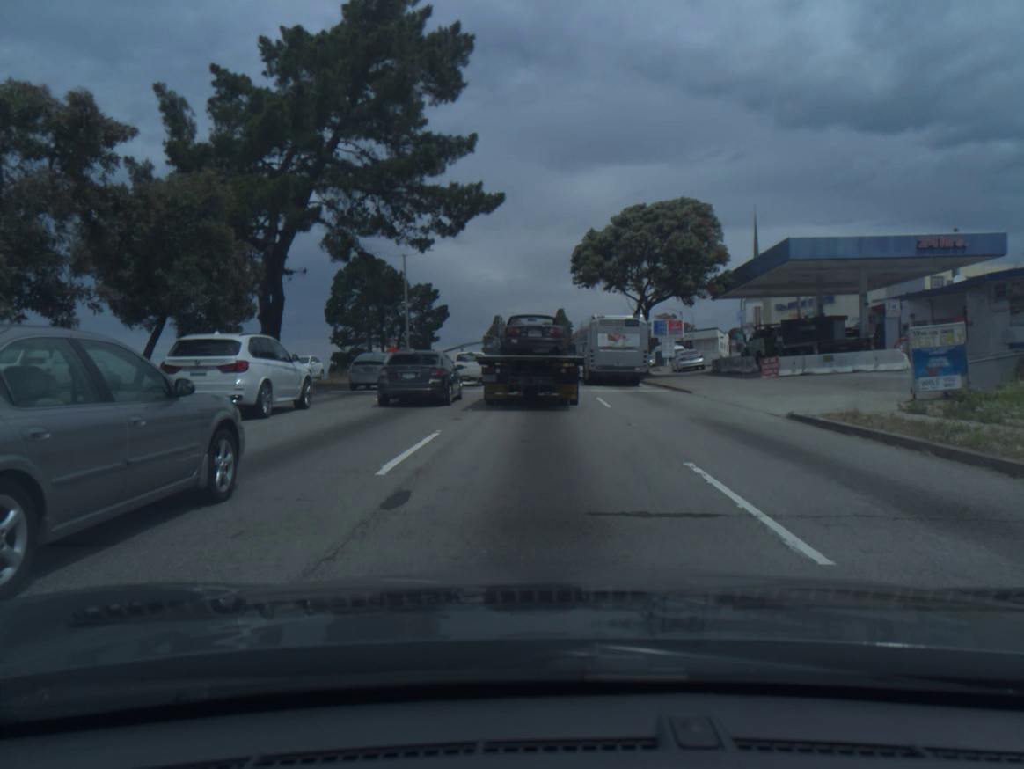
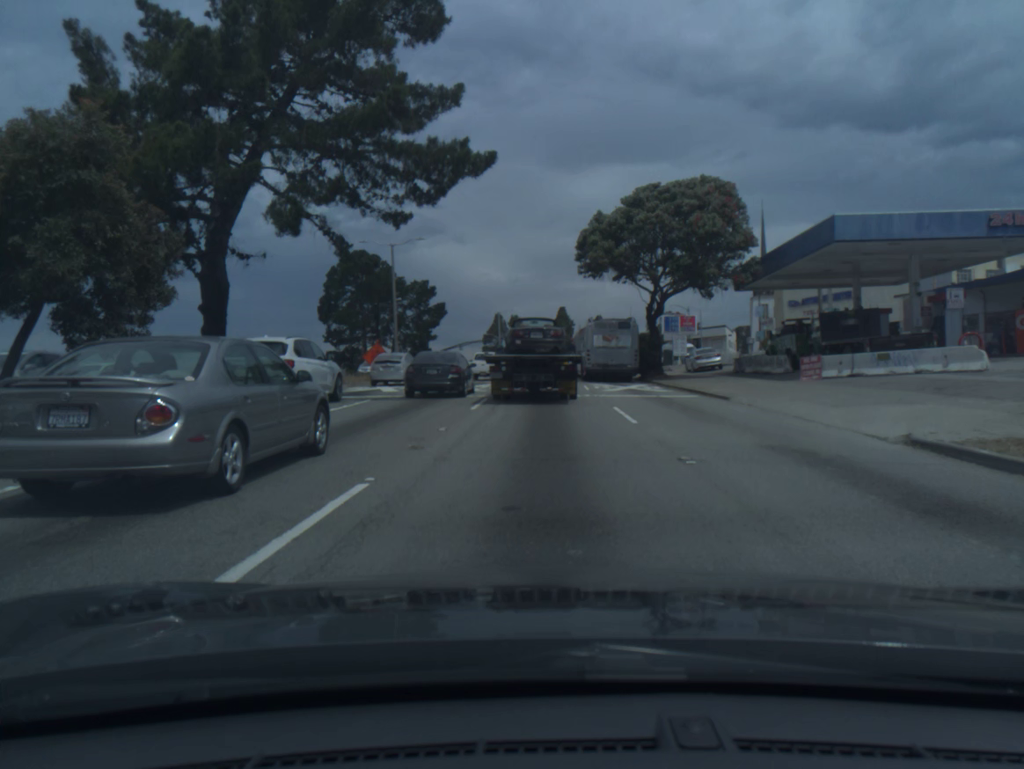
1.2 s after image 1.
(0.0, +5.1) m; 0°
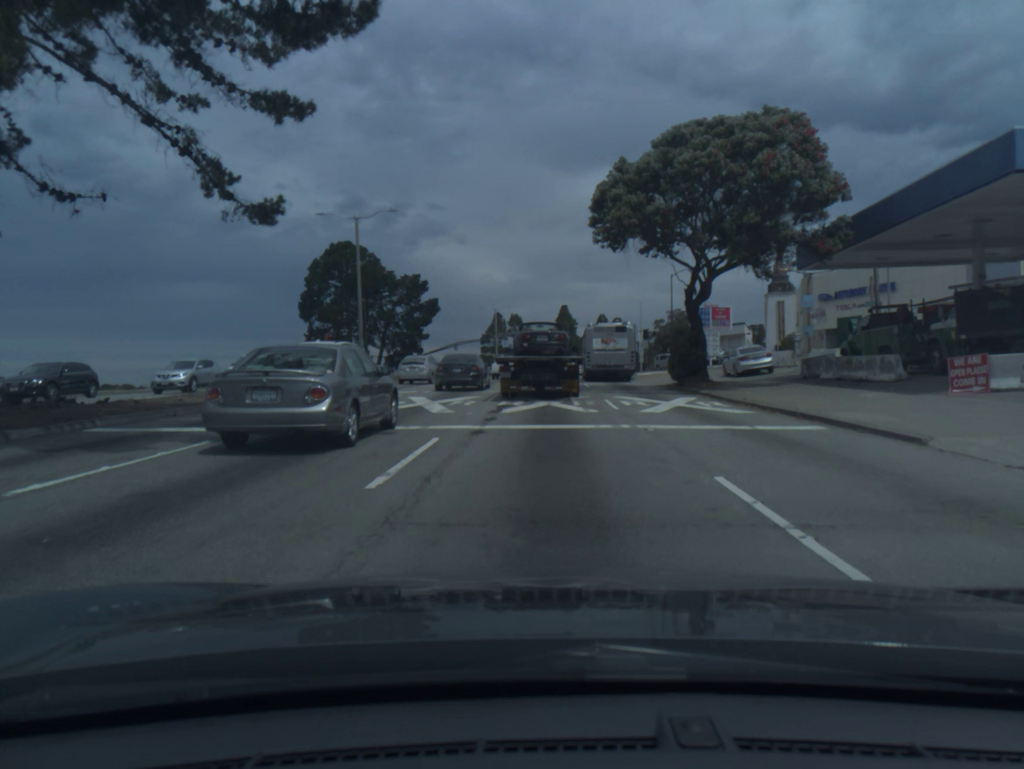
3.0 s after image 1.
(0.0, +10.7) m; 0°
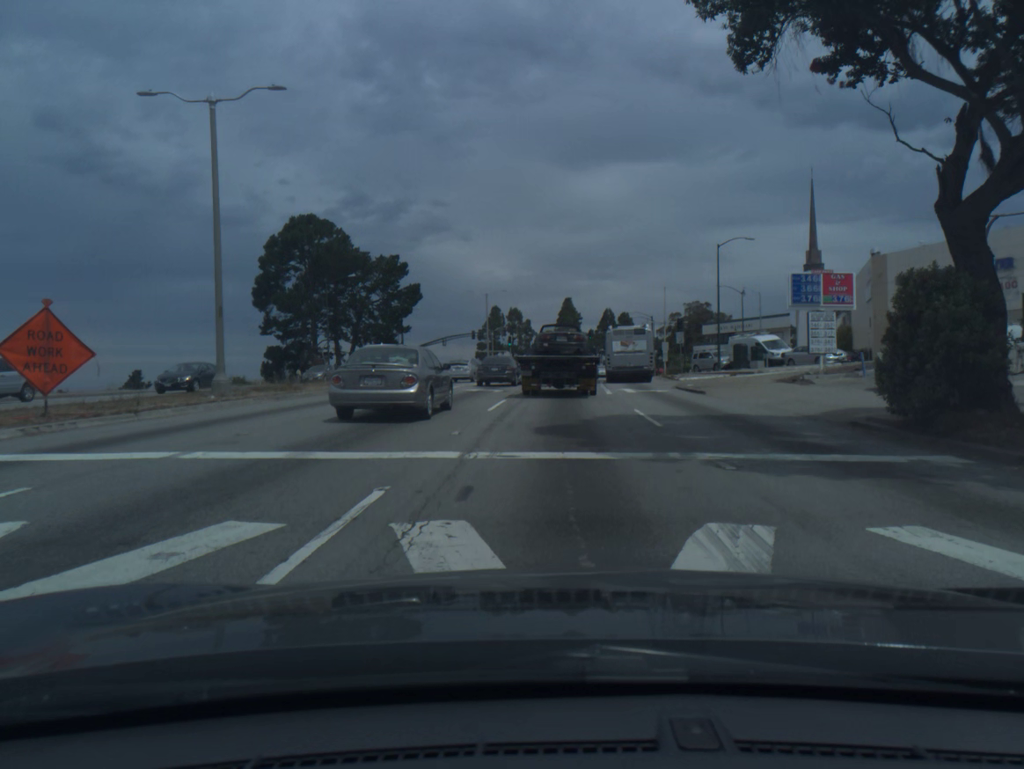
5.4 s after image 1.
(-0.1, +19.0) m; 0°
